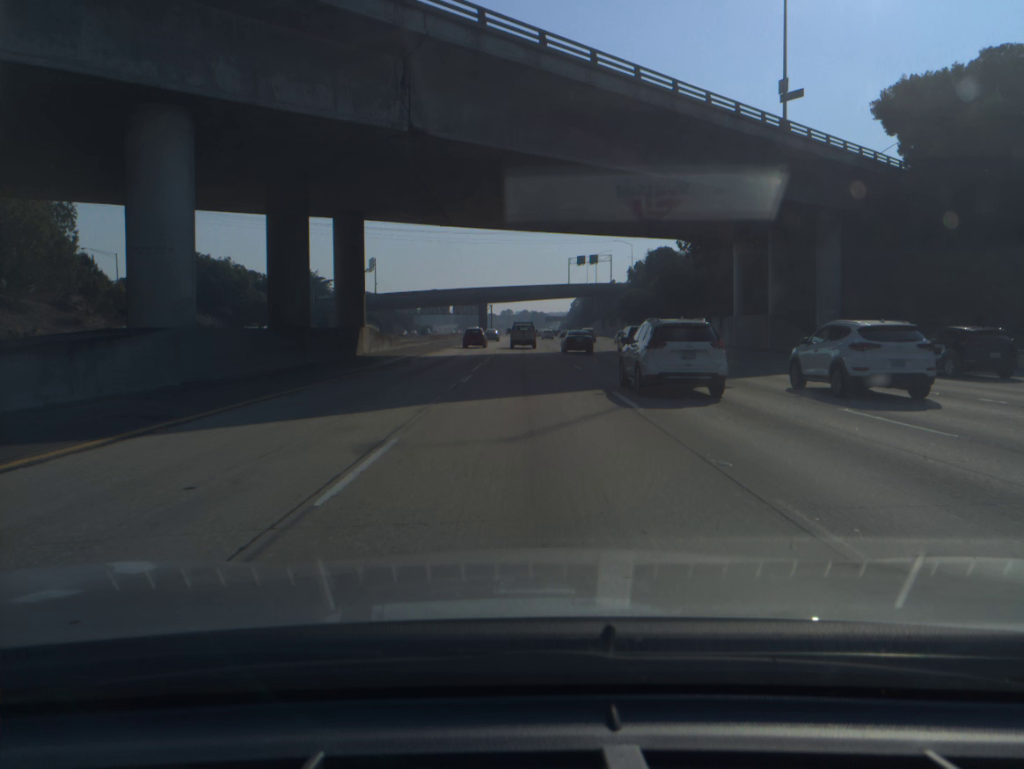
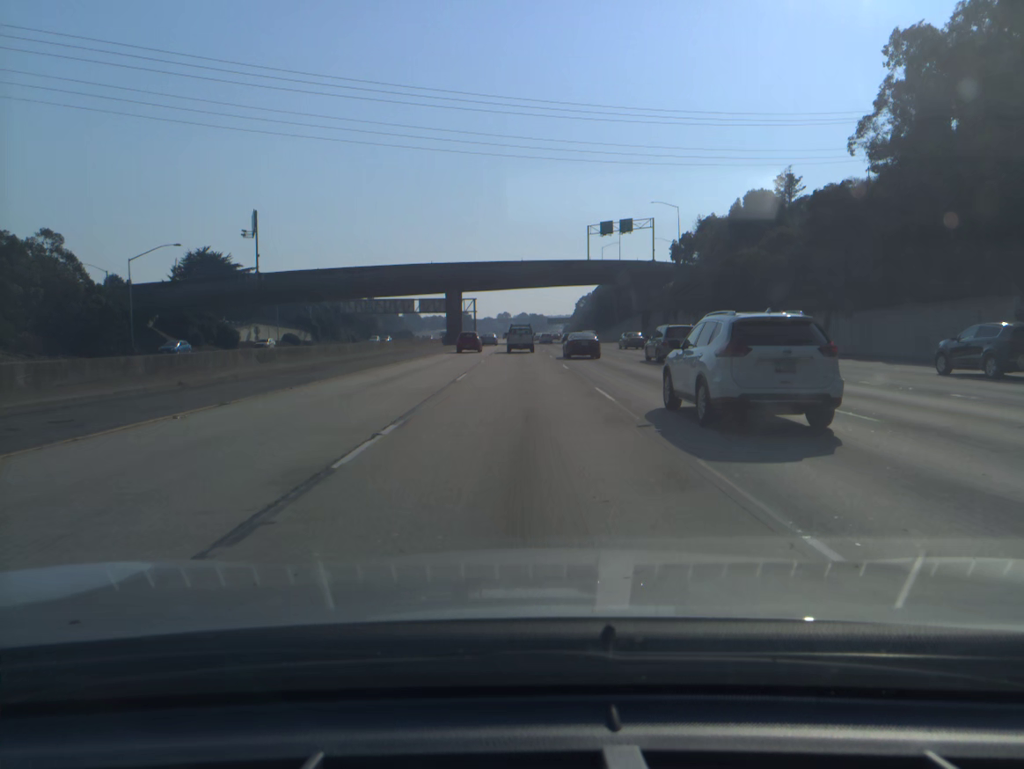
(0.0, +71.4) m; 0°
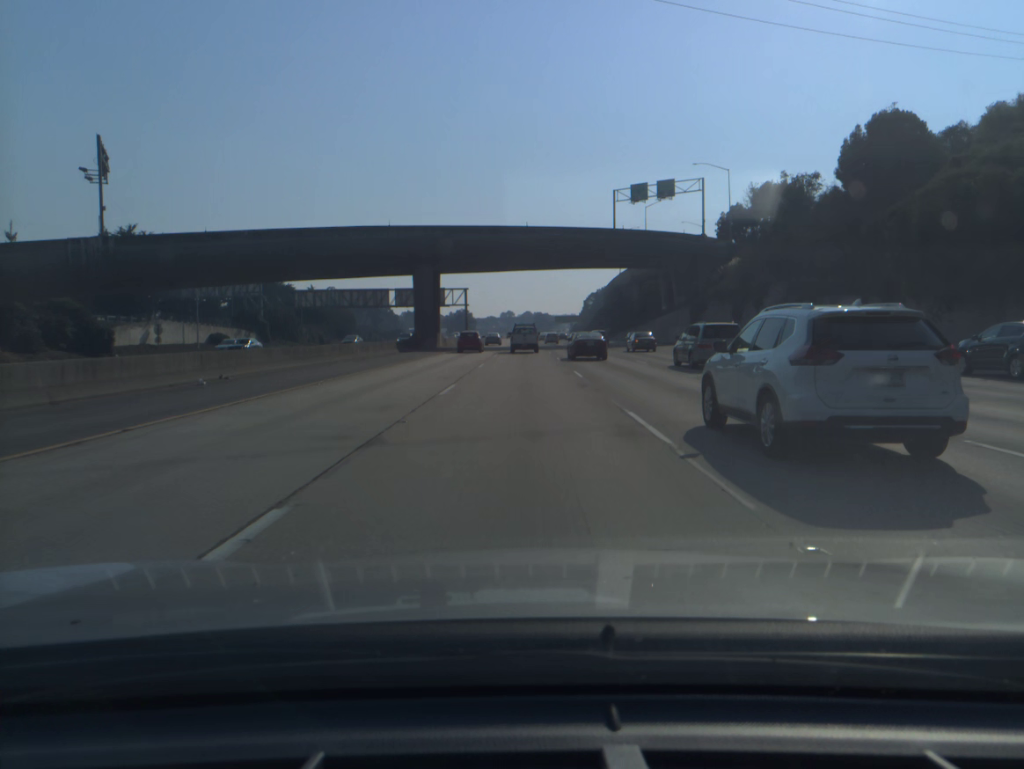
(0.0, +35.2) m; 0°
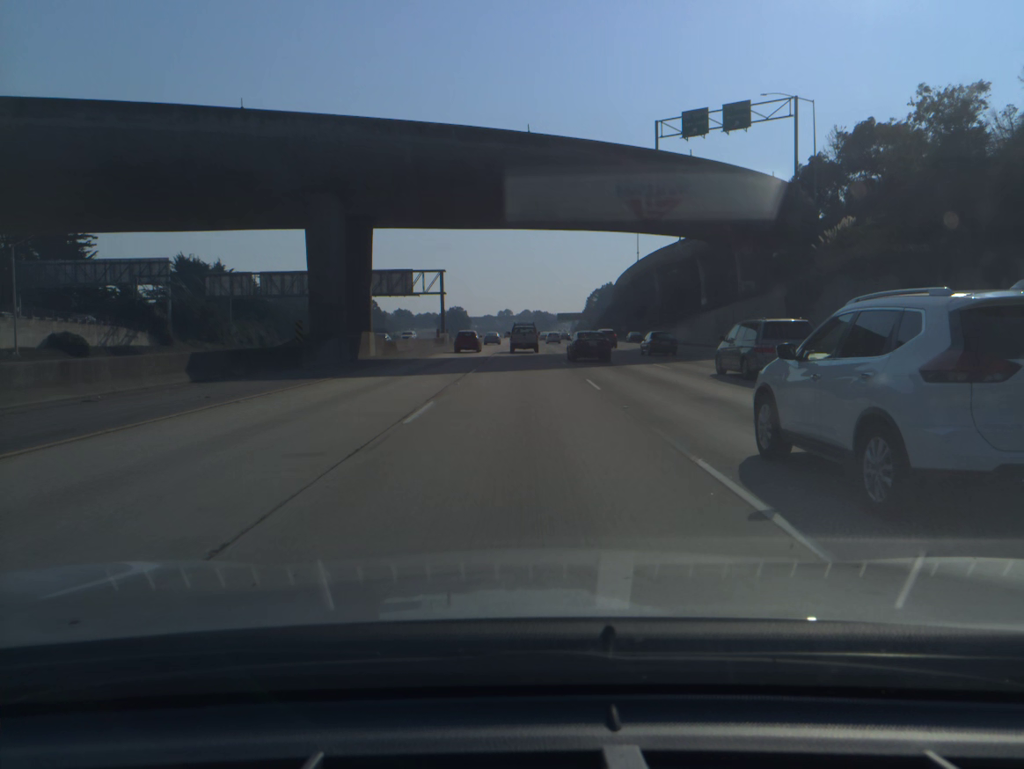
(0.0, +34.8) m; 0°
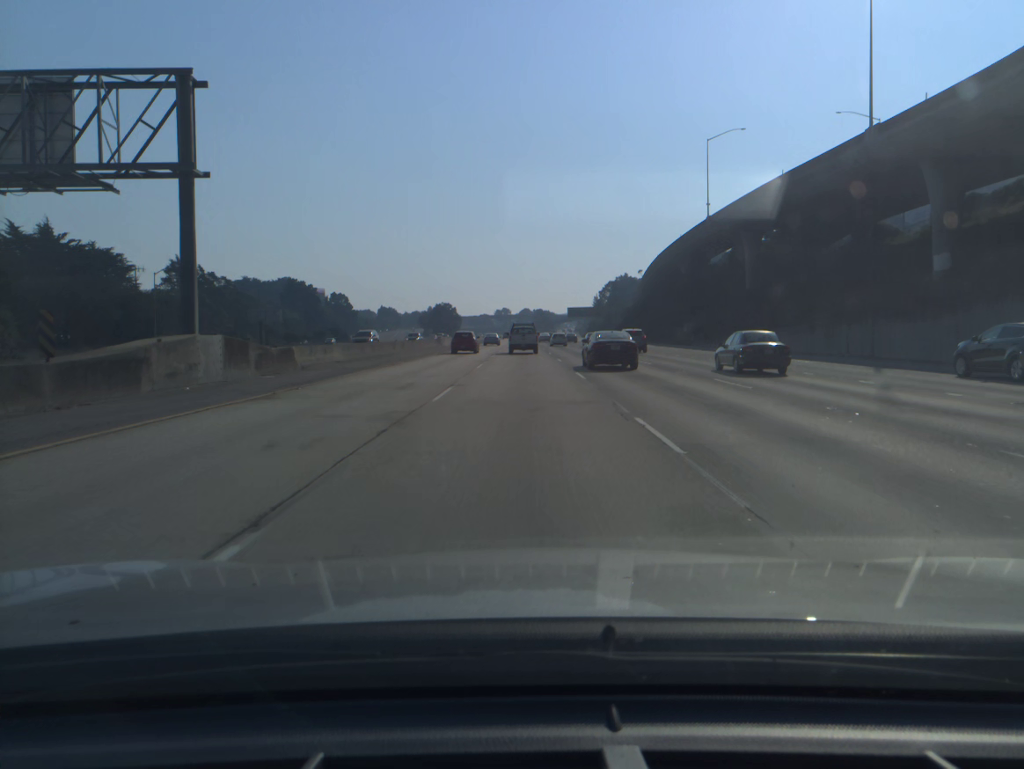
(+0.2, +68.7) m; 0°
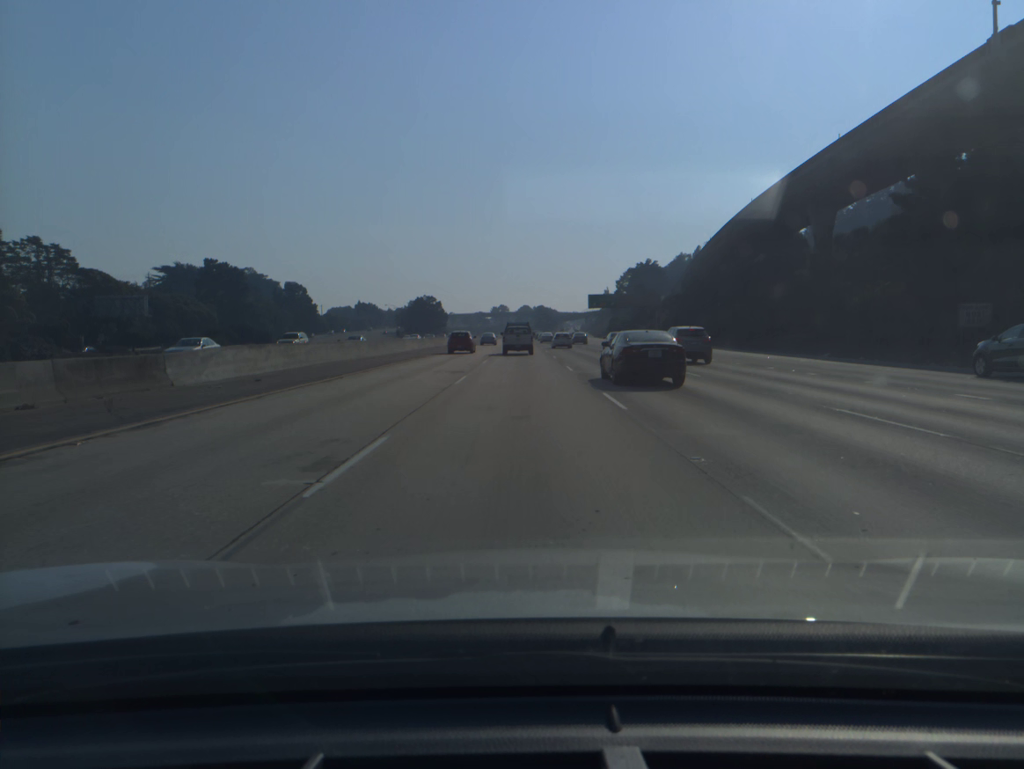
(-0.1, +67.6) m; 0°
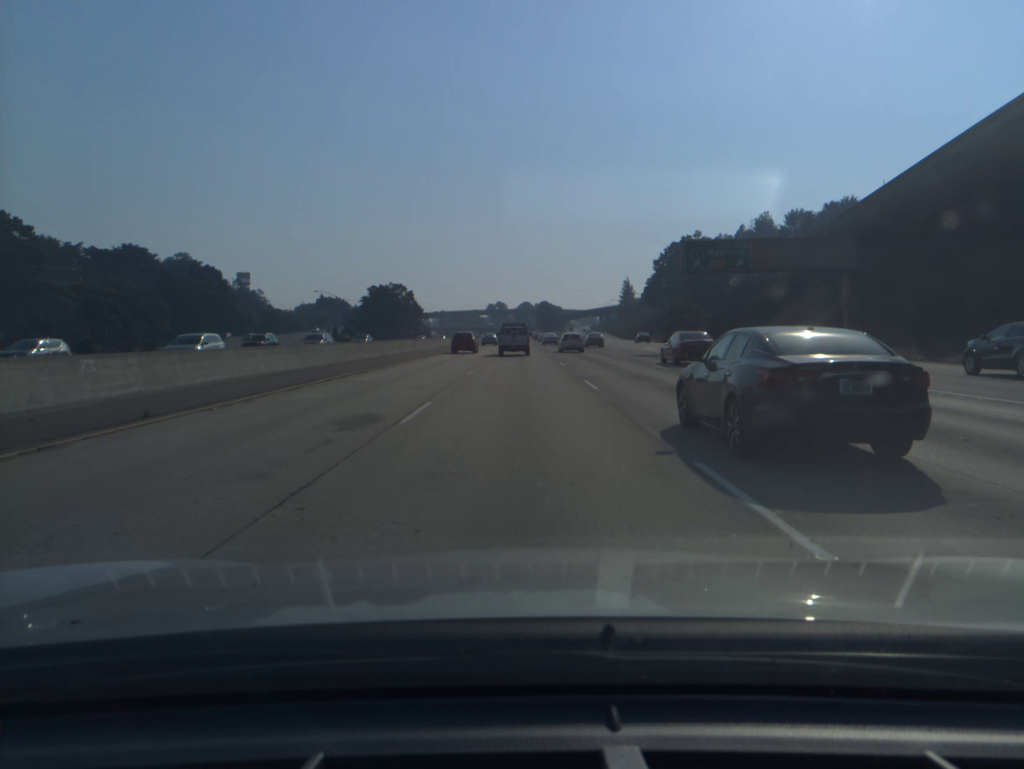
(0.0, +82.7) m; 0°
